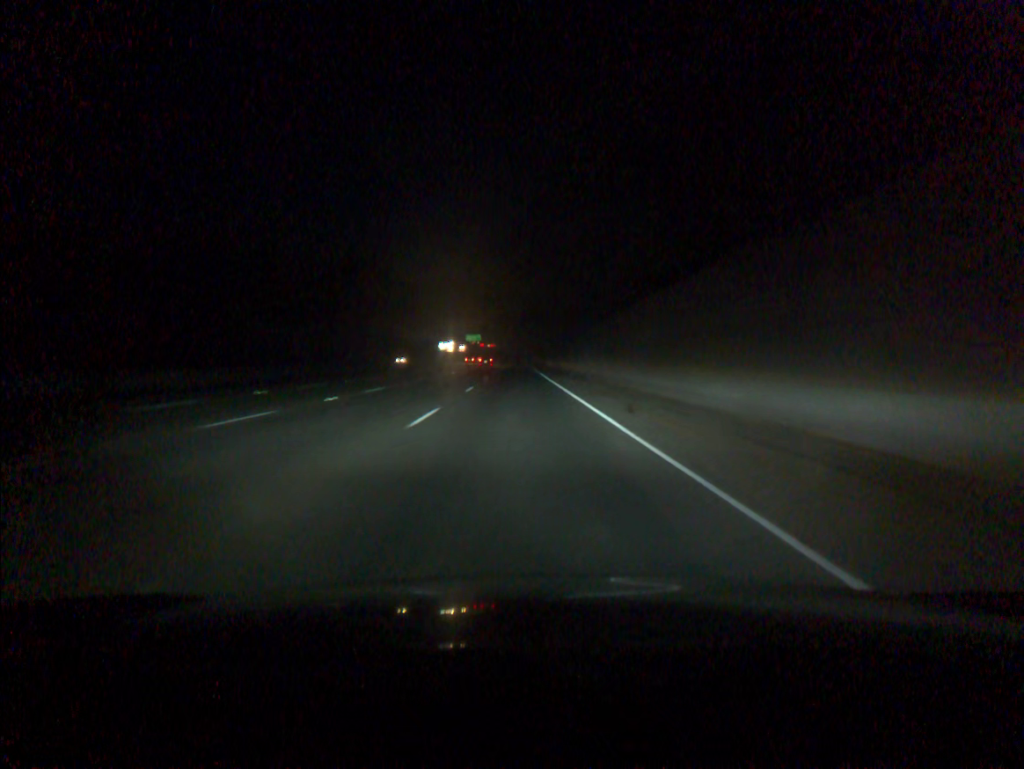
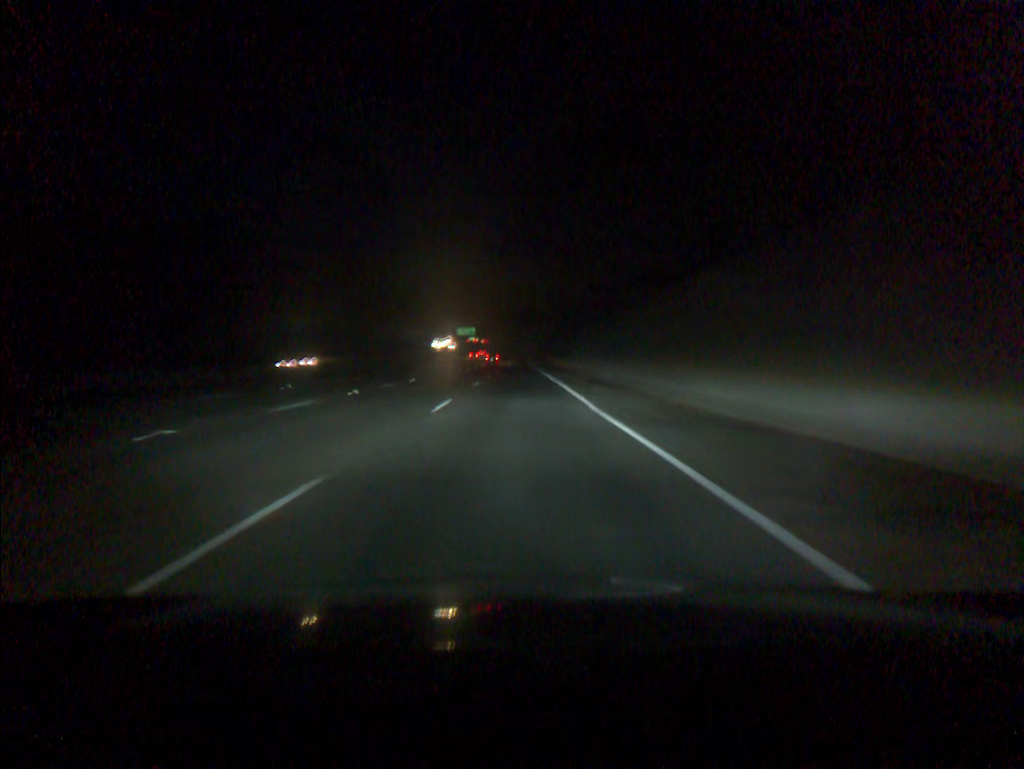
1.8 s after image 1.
(0.0, +55.0) m; 0°
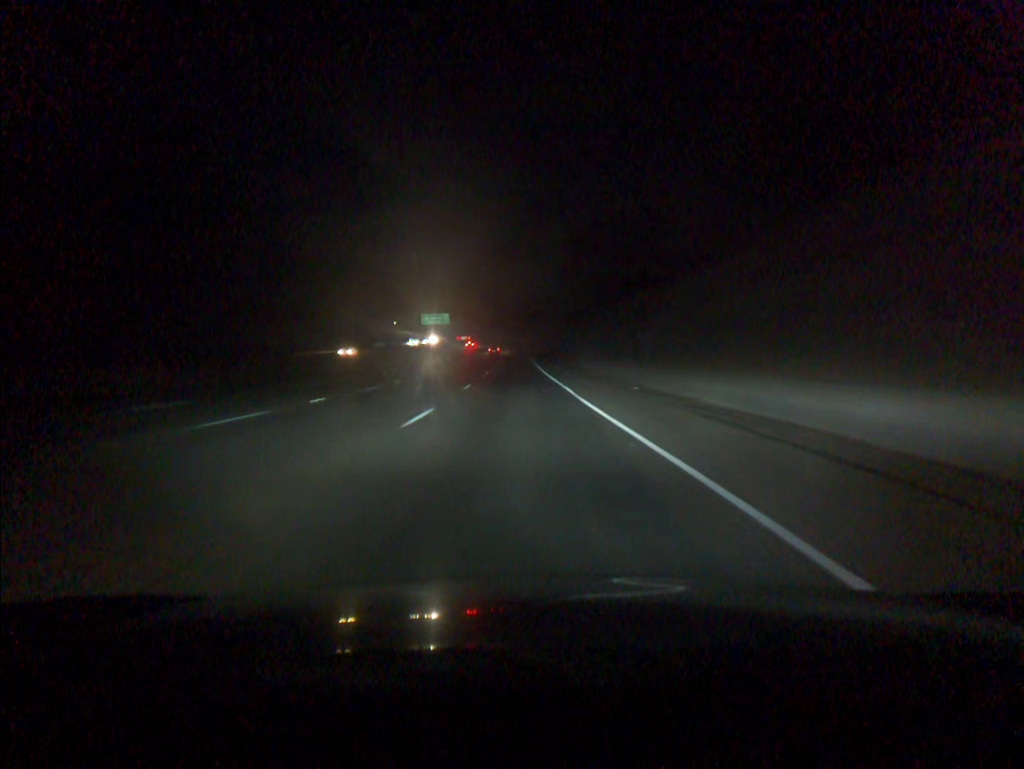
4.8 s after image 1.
(+0.1, +91.8) m; 0°
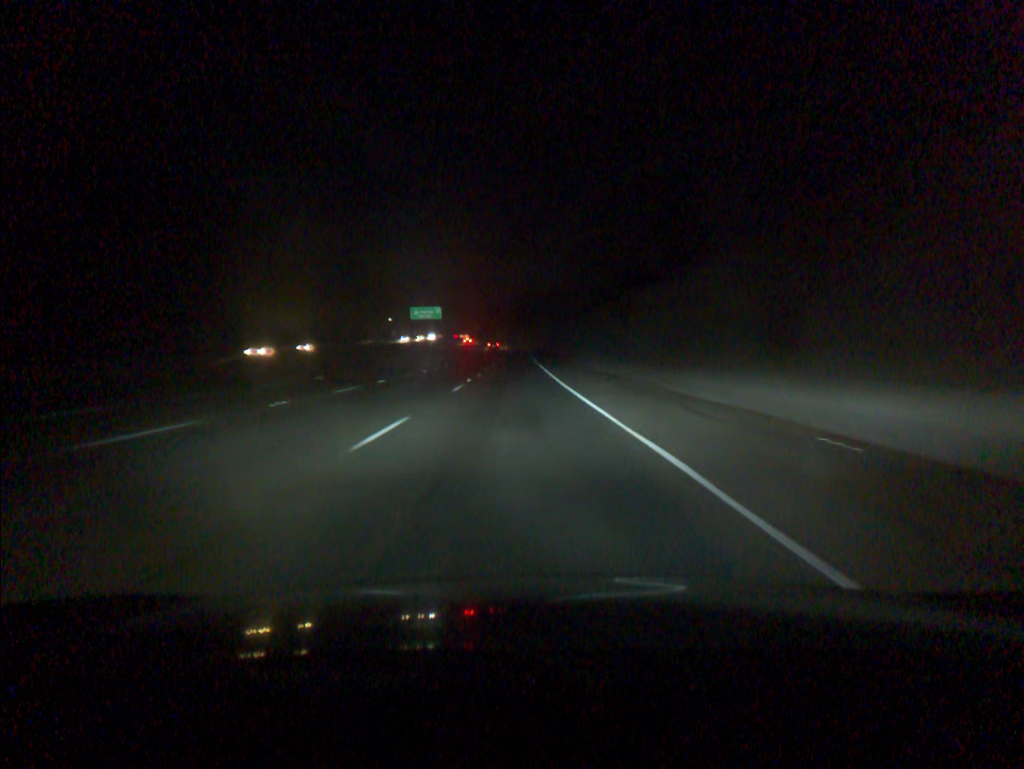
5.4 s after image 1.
(0.0, +18.4) m; 0°
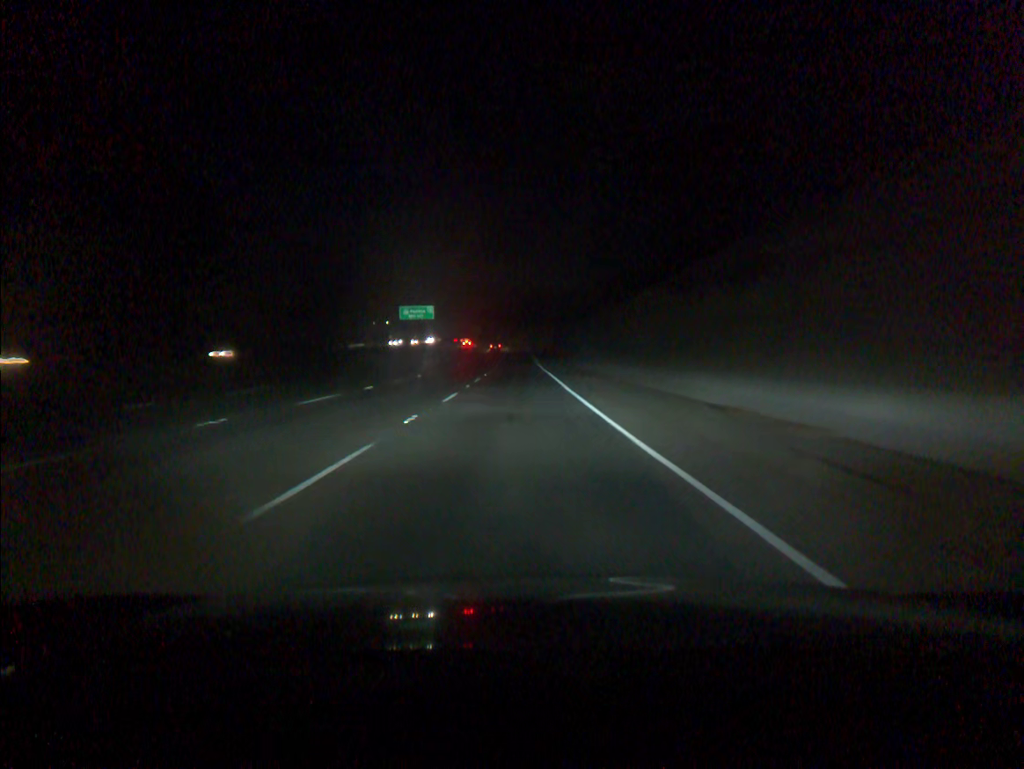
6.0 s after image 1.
(0.0, +18.3) m; 0°
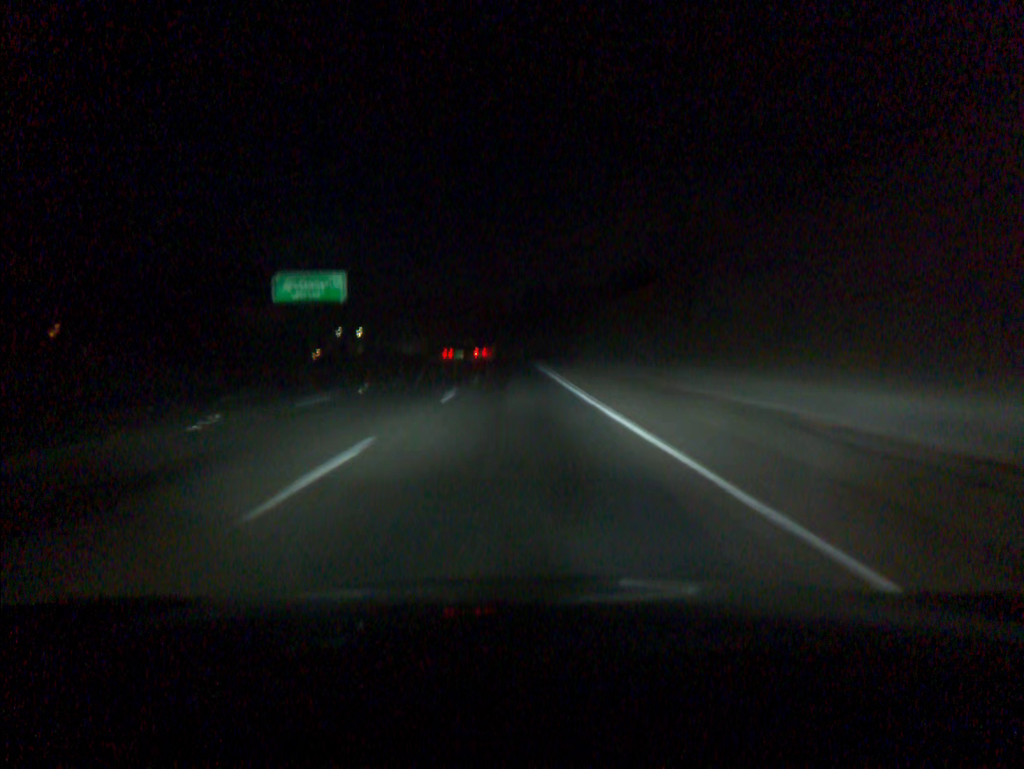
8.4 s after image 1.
(0.0, +73.2) m; 0°
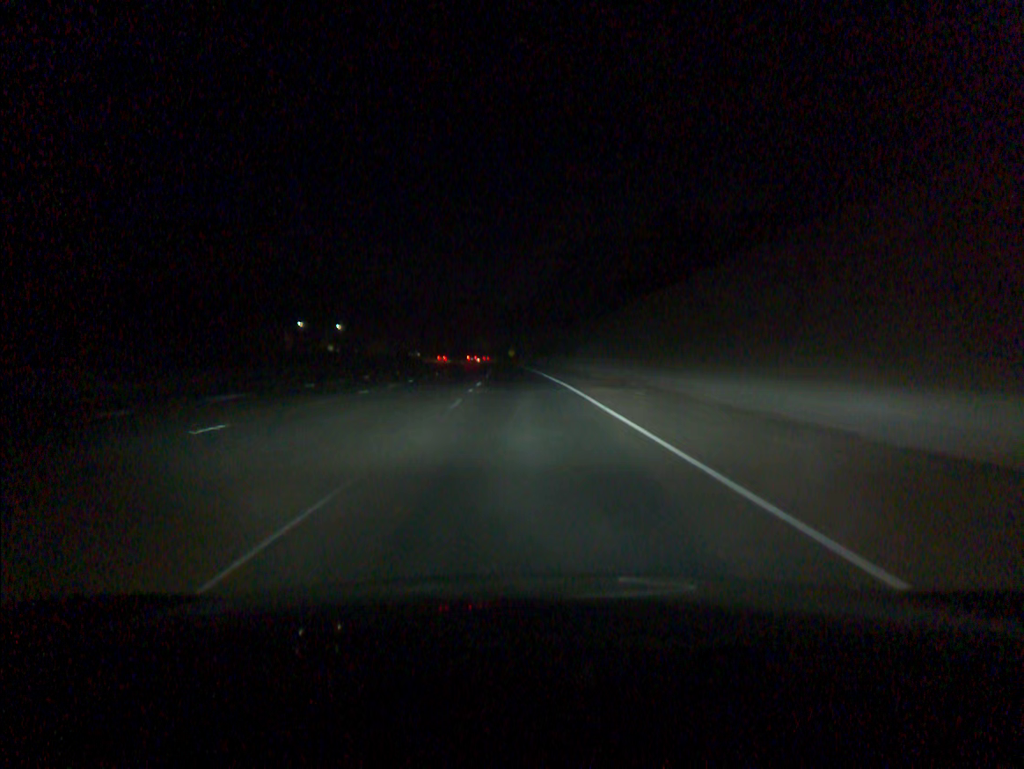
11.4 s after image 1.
(-1.5, +90.8) m; -2°
